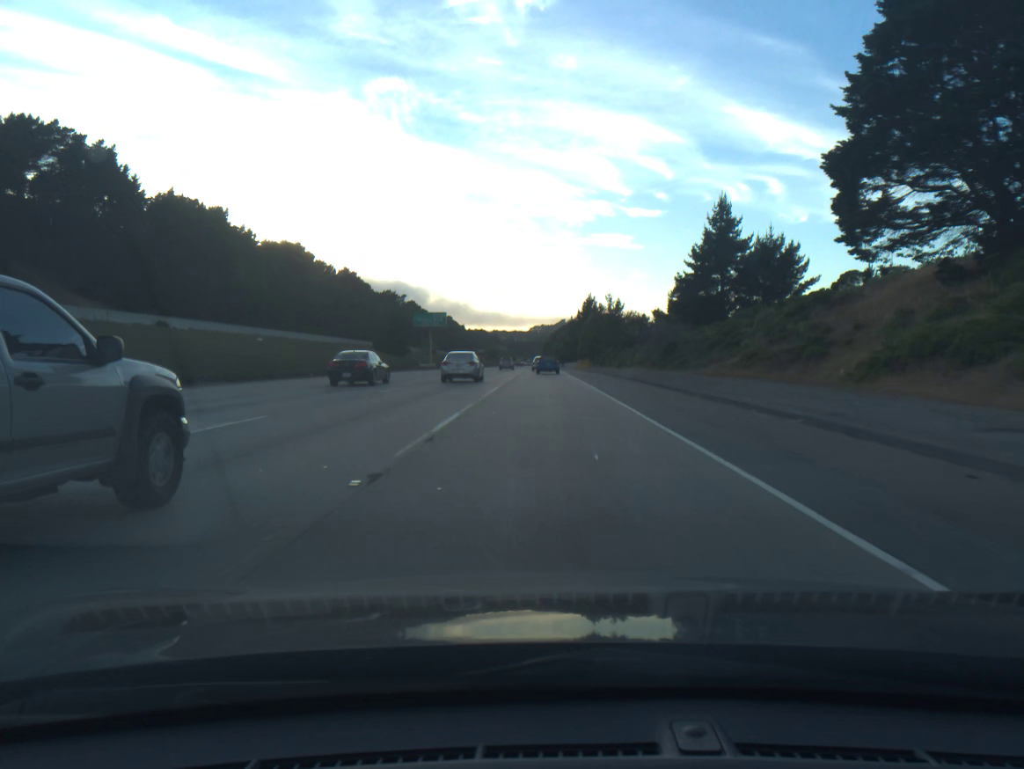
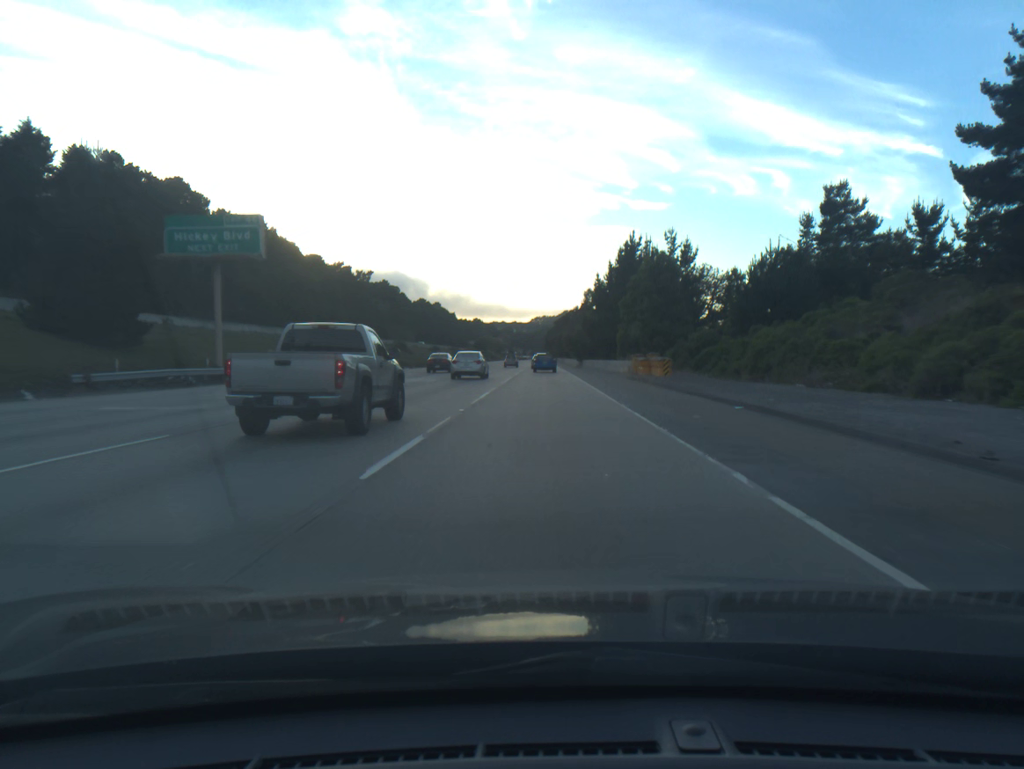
(0.0, +77.6) m; 0°
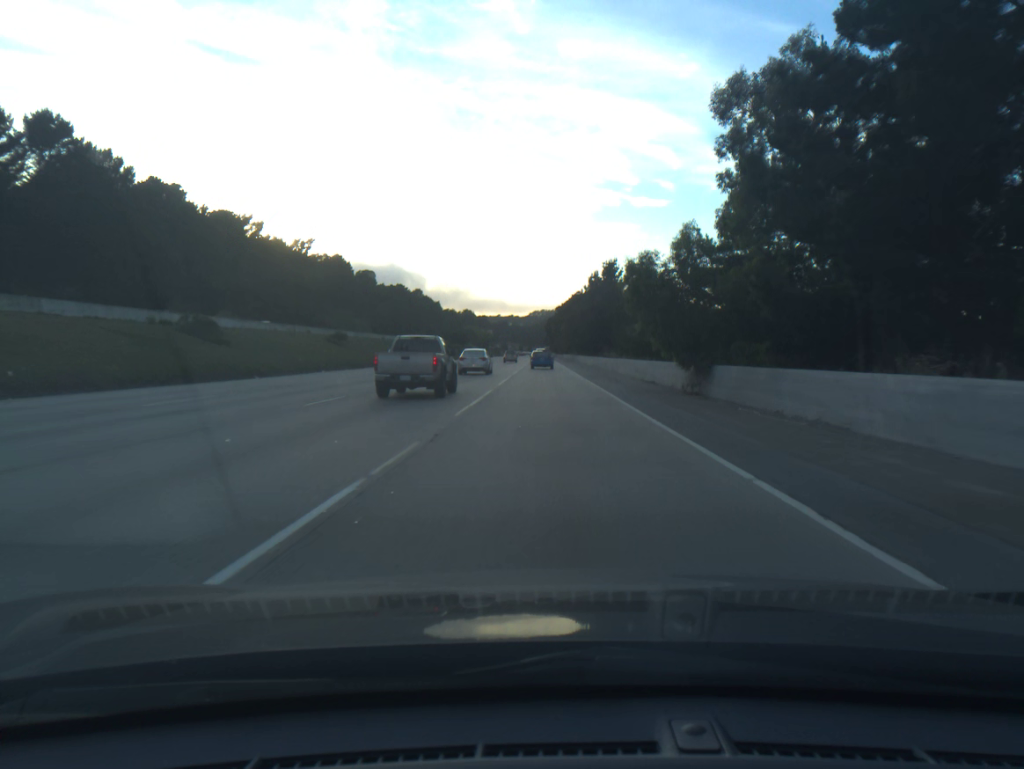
(0.0, +77.4) m; 0°
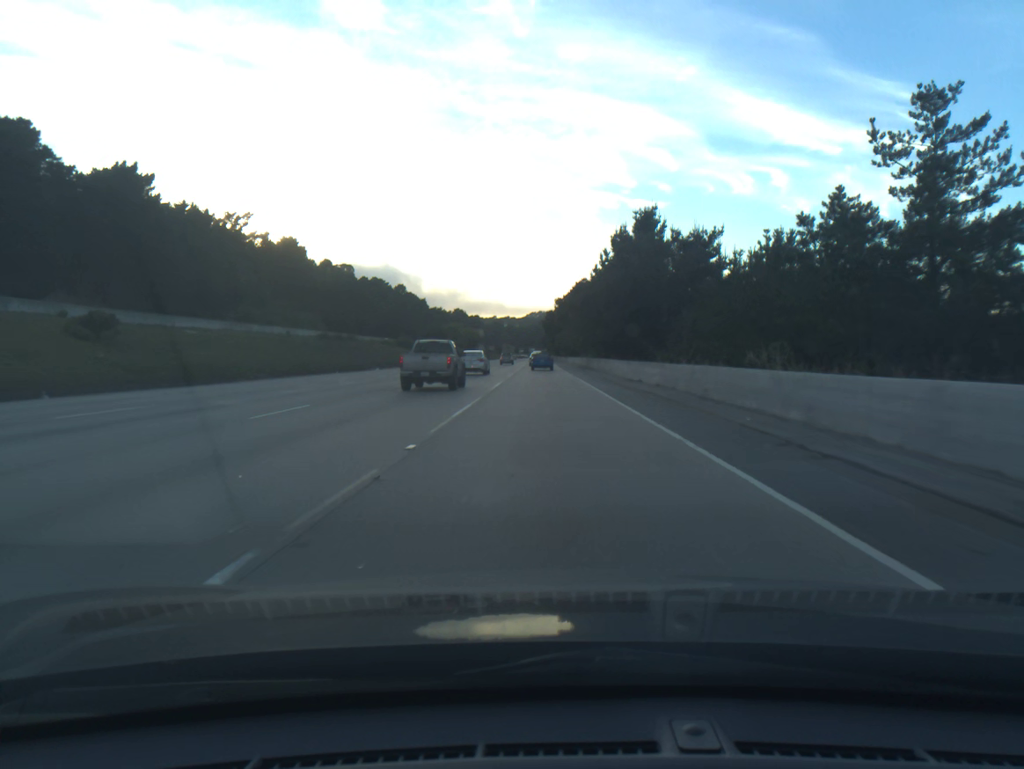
(+0.1, +46.9) m; 0°
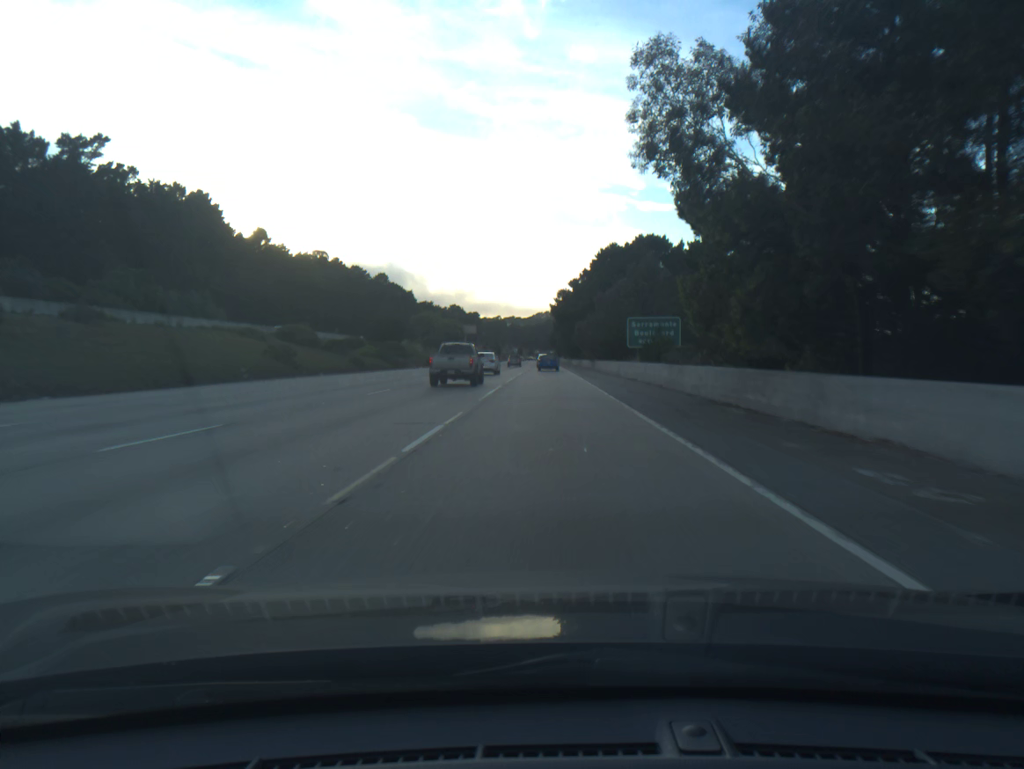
(-0.2, +63.3) m; 0°
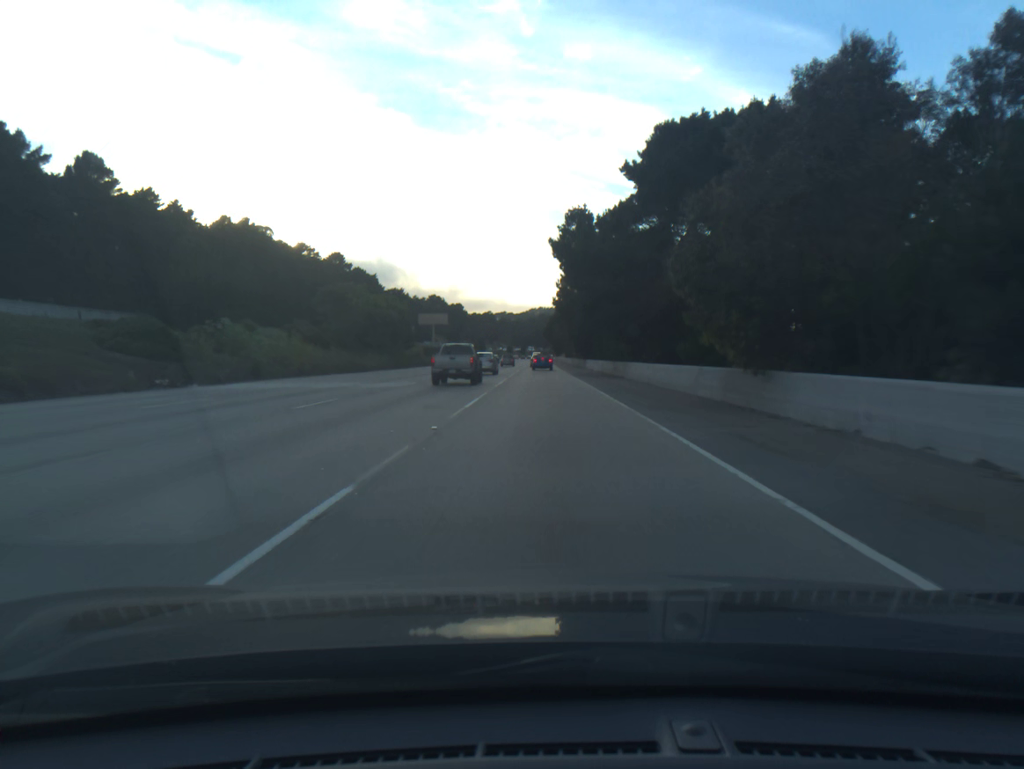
(+0.2, +64.8) m; +1°
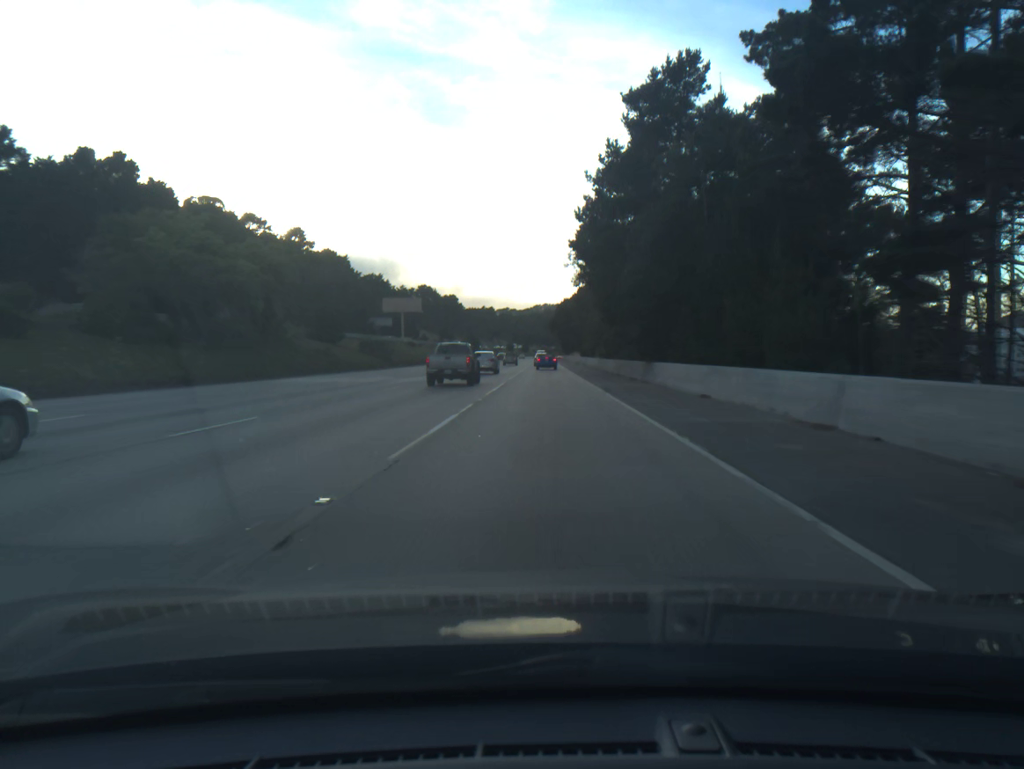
(-0.1, +49.7) m; 0°
